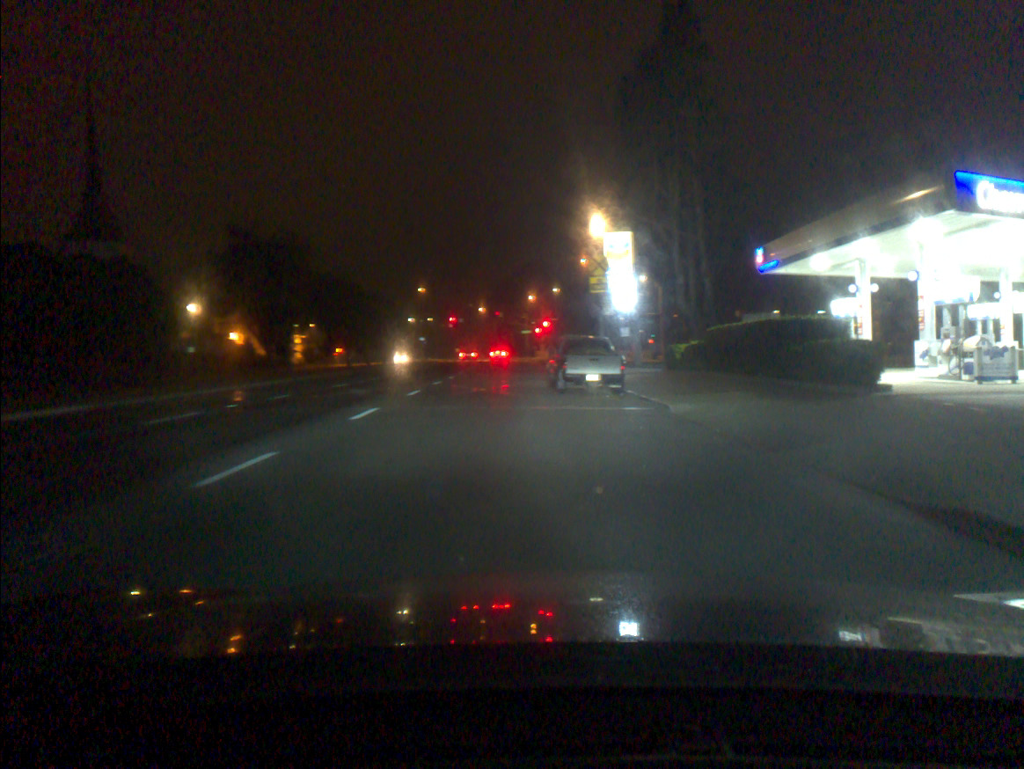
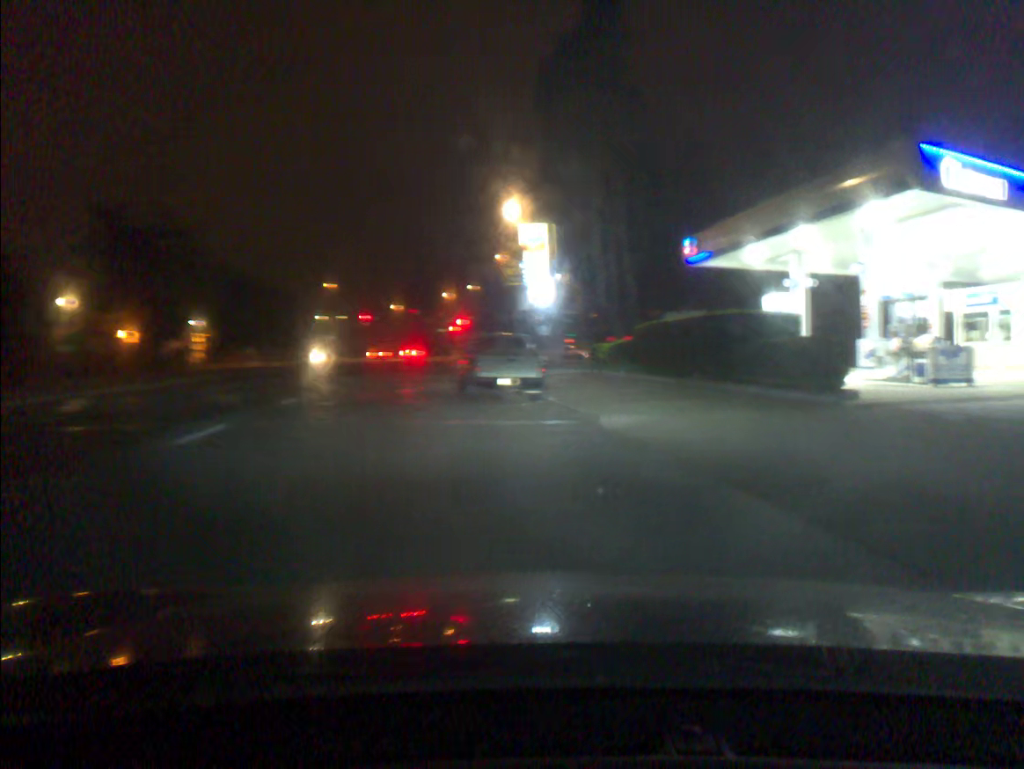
(+0.2, +3.4) m; +8°
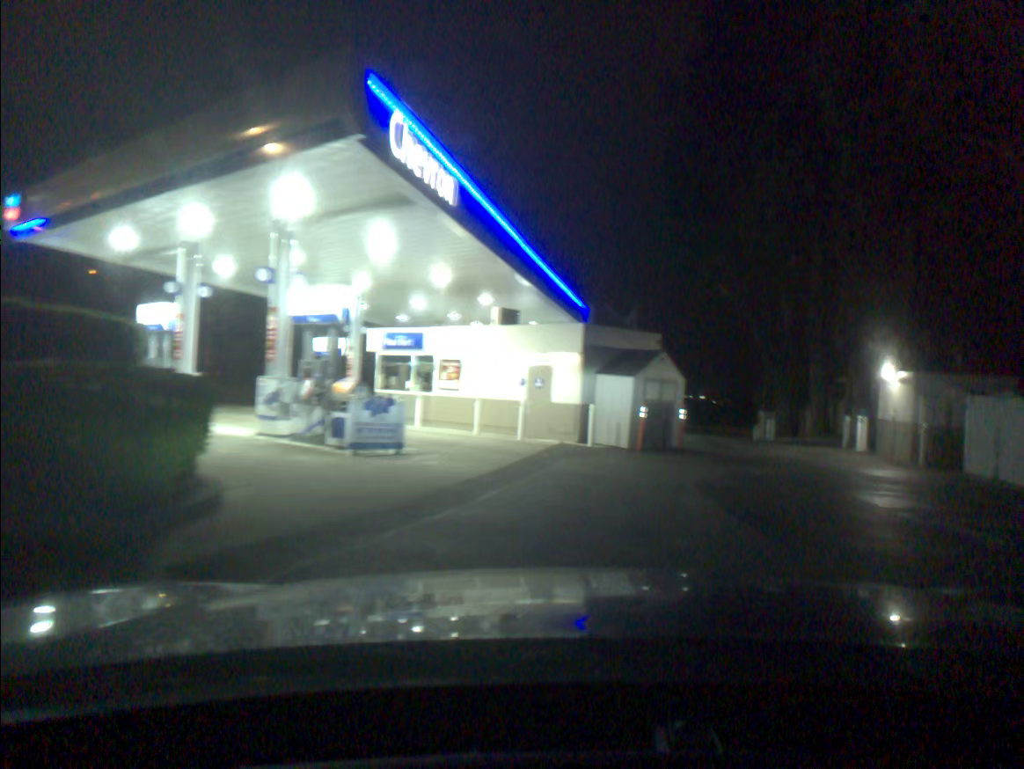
(+2.7, +7.7) m; +45°
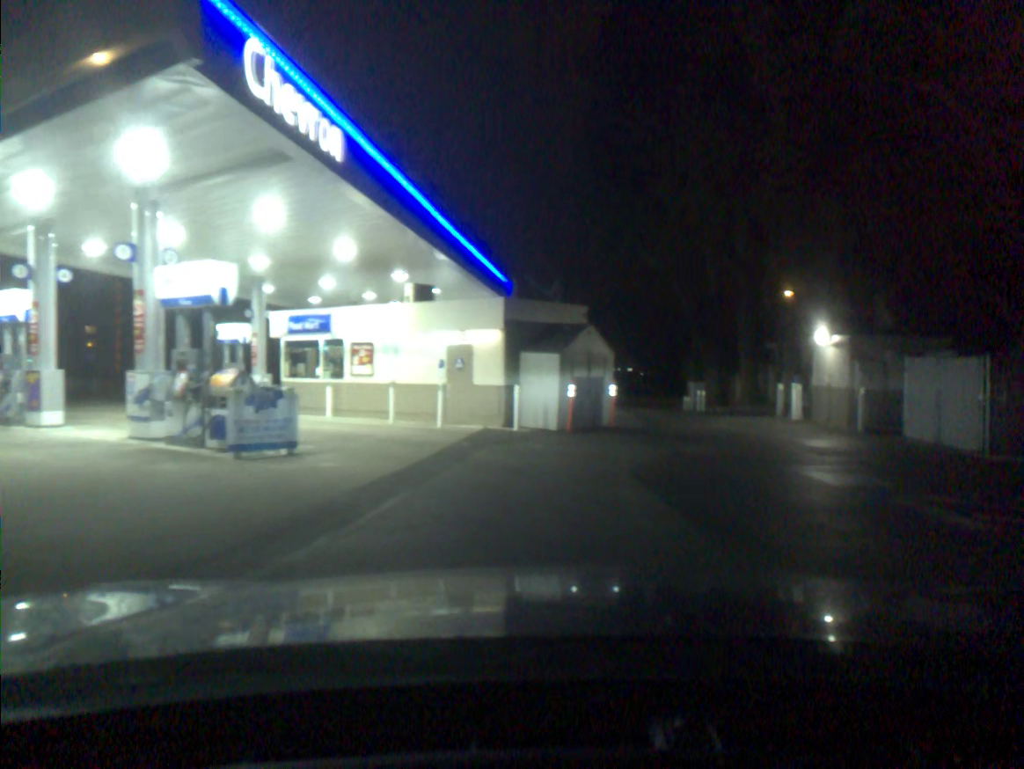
(0.0, +1.7) m; +2°
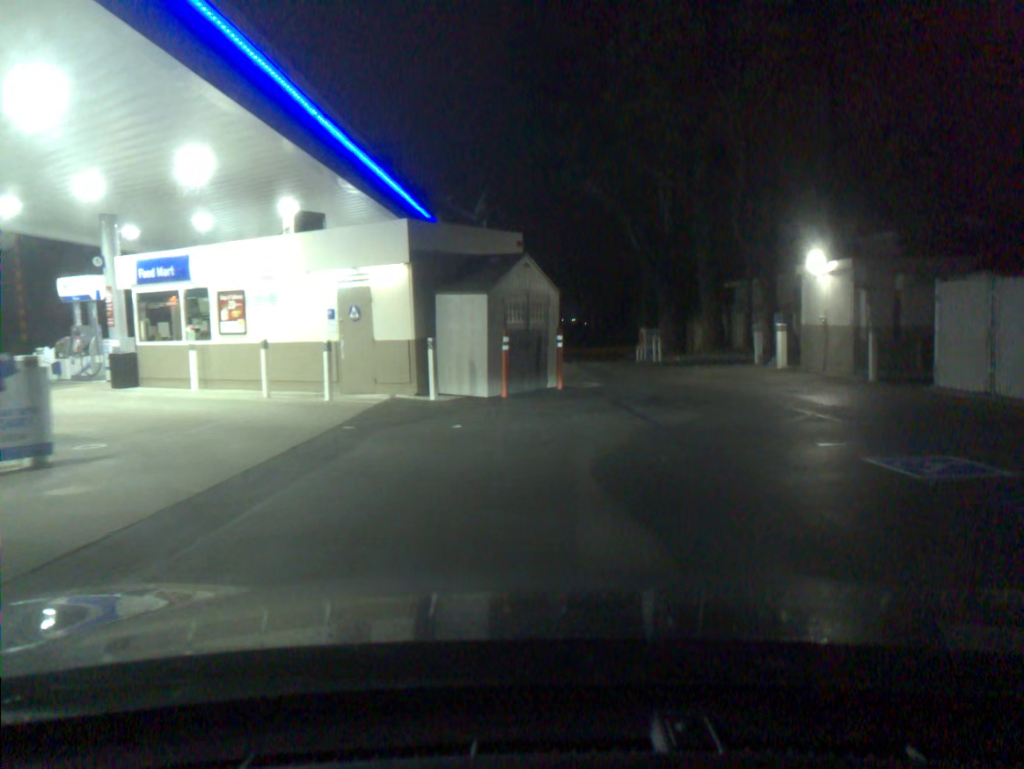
(-0.1, +4.4) m; -1°
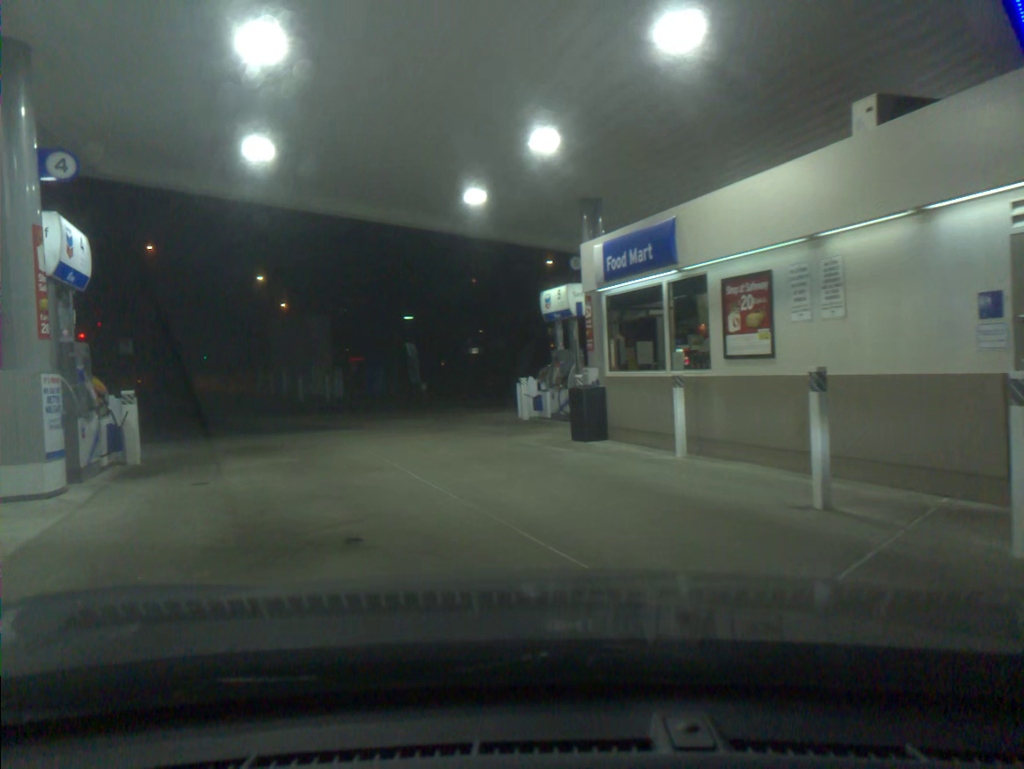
(-2.9, +8.4) m; -44°
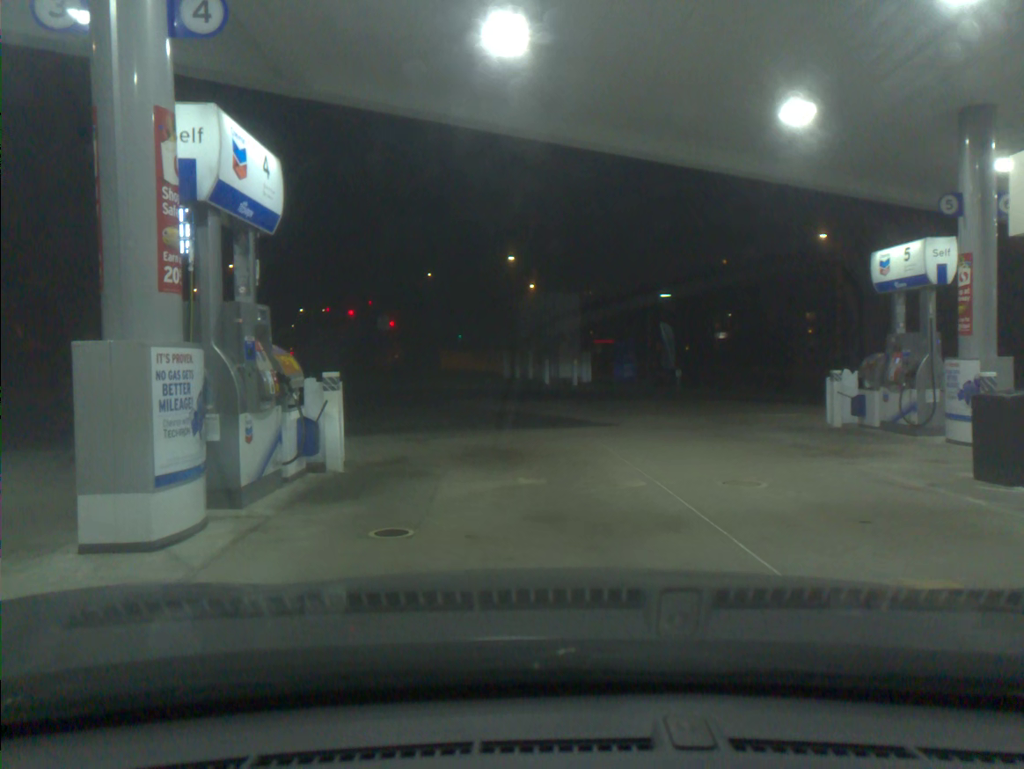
(-0.5, +3.9) m; -14°
